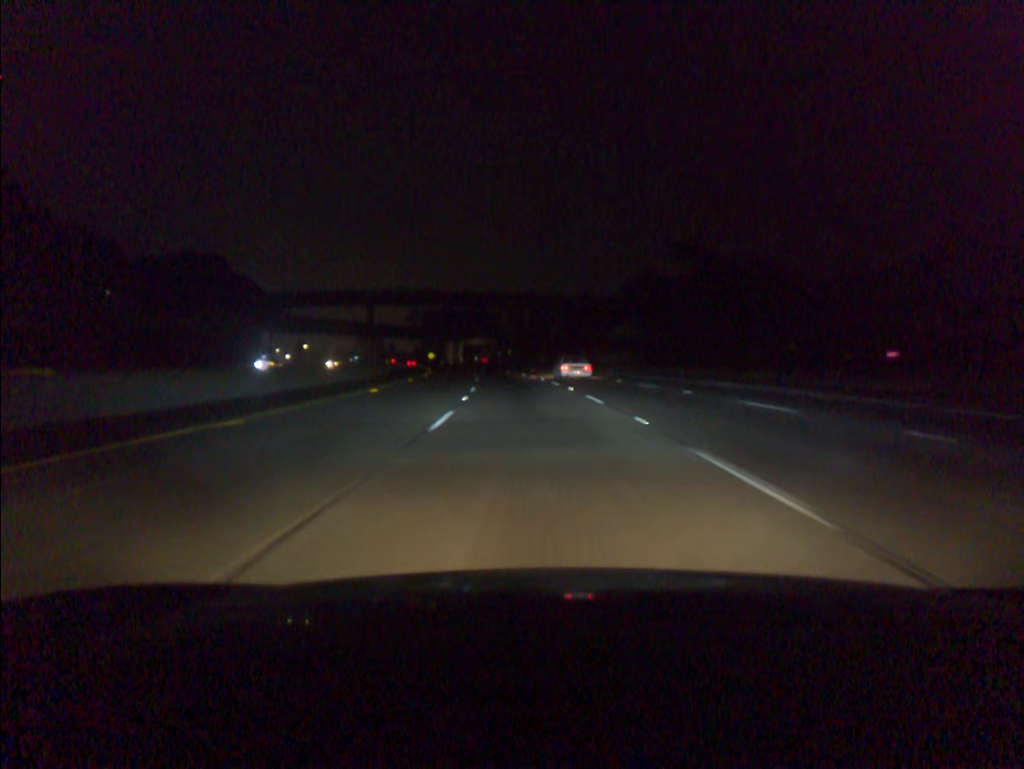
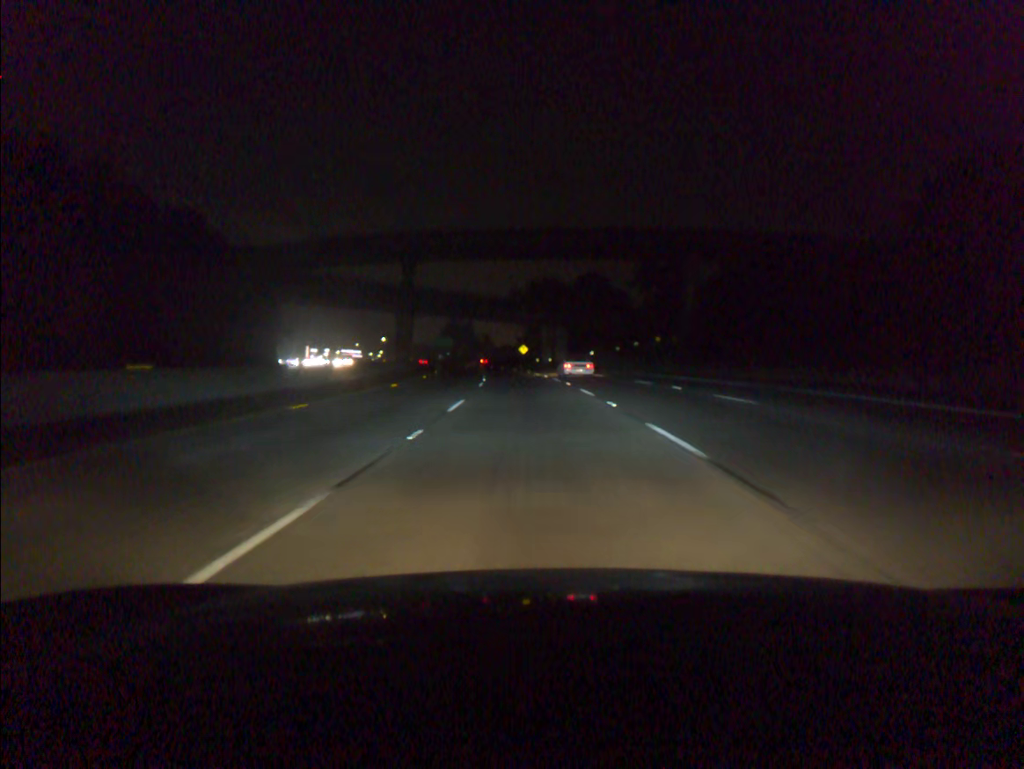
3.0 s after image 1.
(-6.1, +83.6) m; -9°
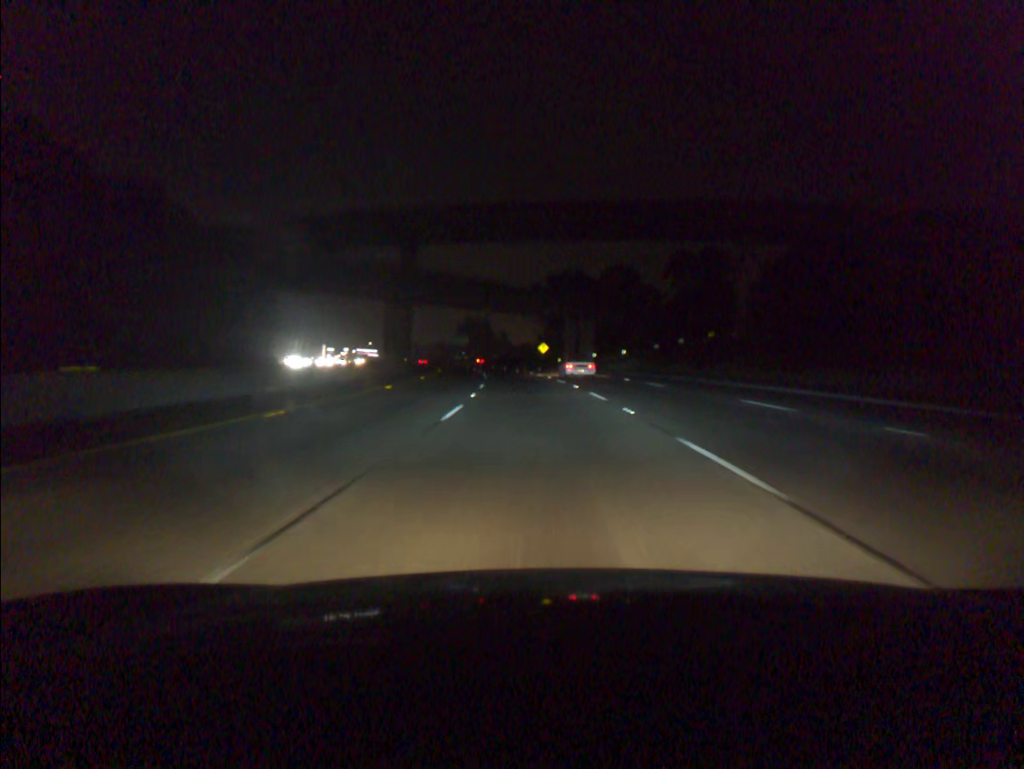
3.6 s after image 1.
(-0.2, +16.9) m; -1°
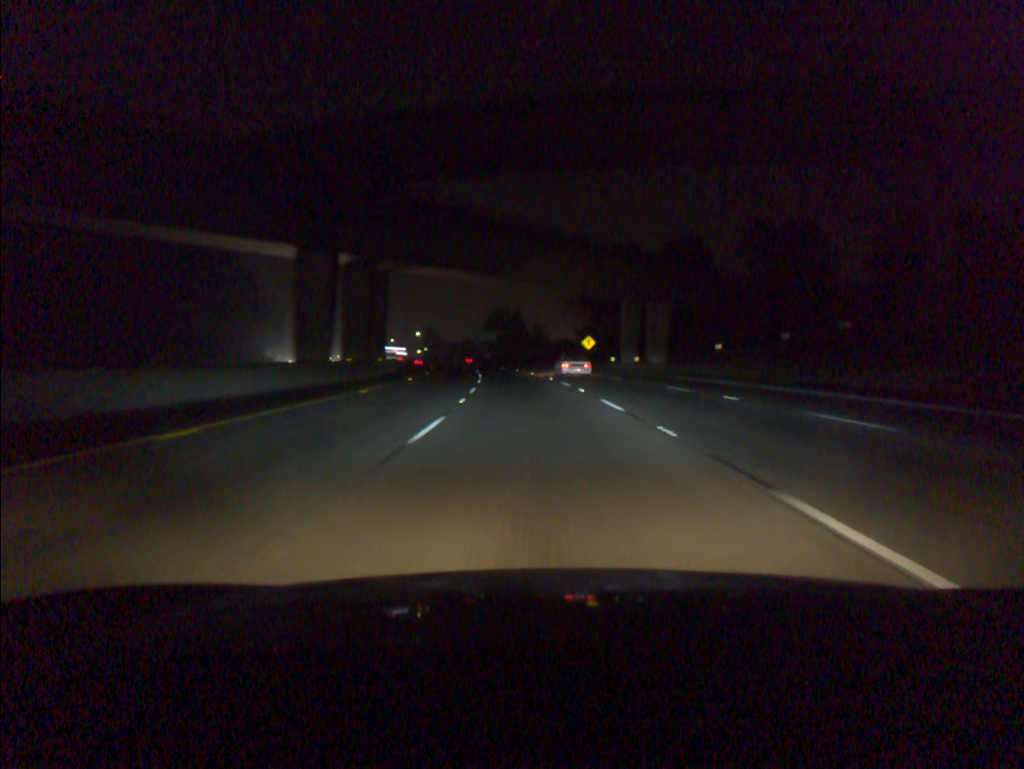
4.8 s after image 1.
(-0.8, +33.7) m; -3°
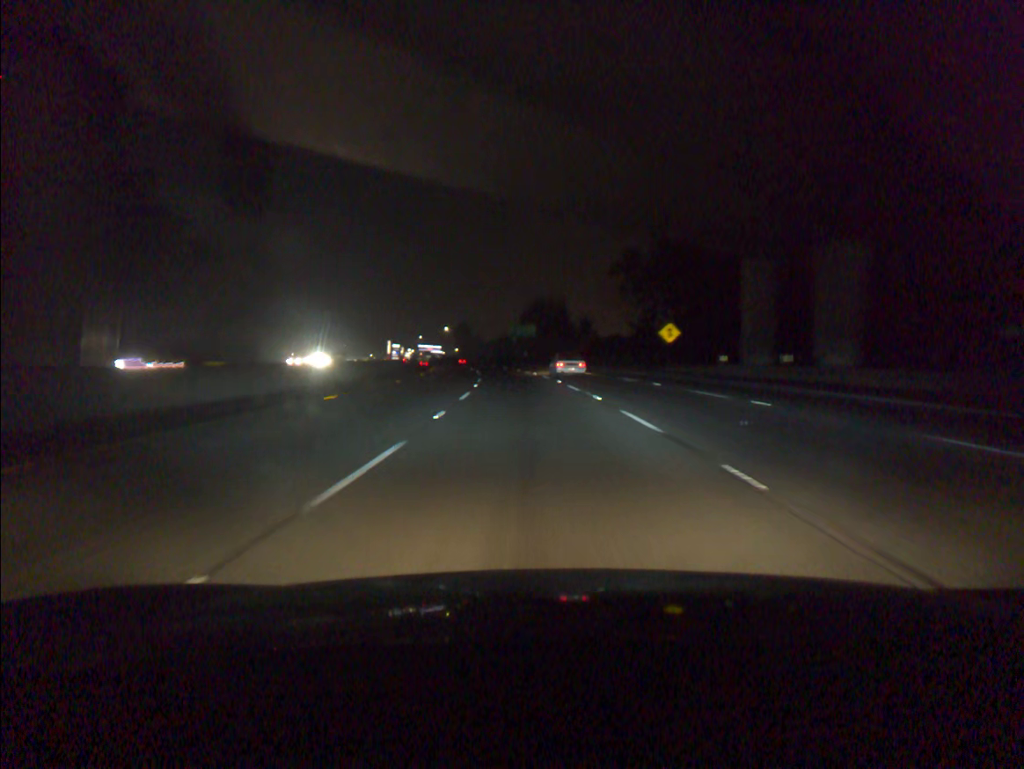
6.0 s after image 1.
(-0.9, +33.8) m; -3°
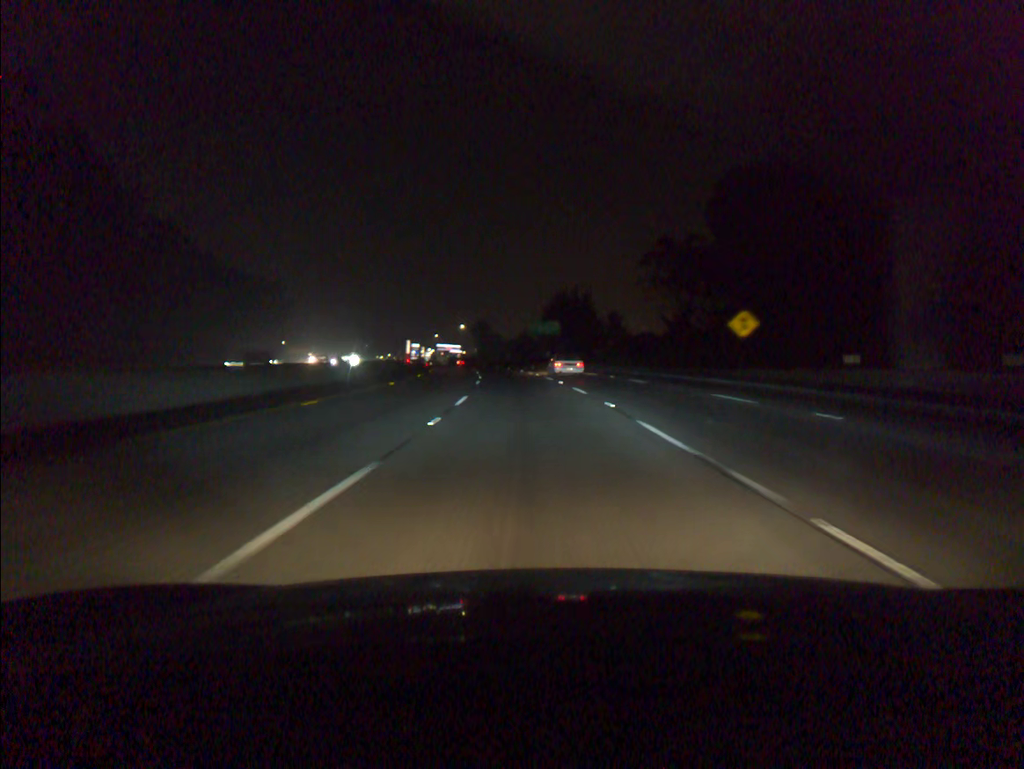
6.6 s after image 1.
(-0.2, +16.9) m; -2°
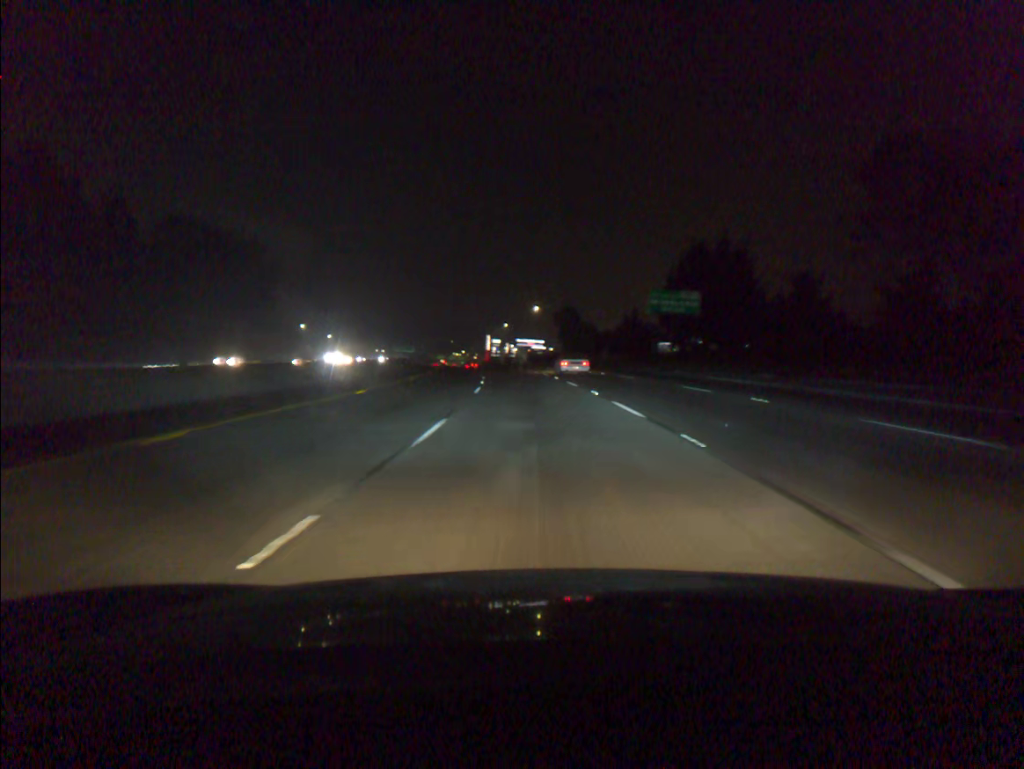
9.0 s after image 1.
(-3.9, +67.4) m; -7°
